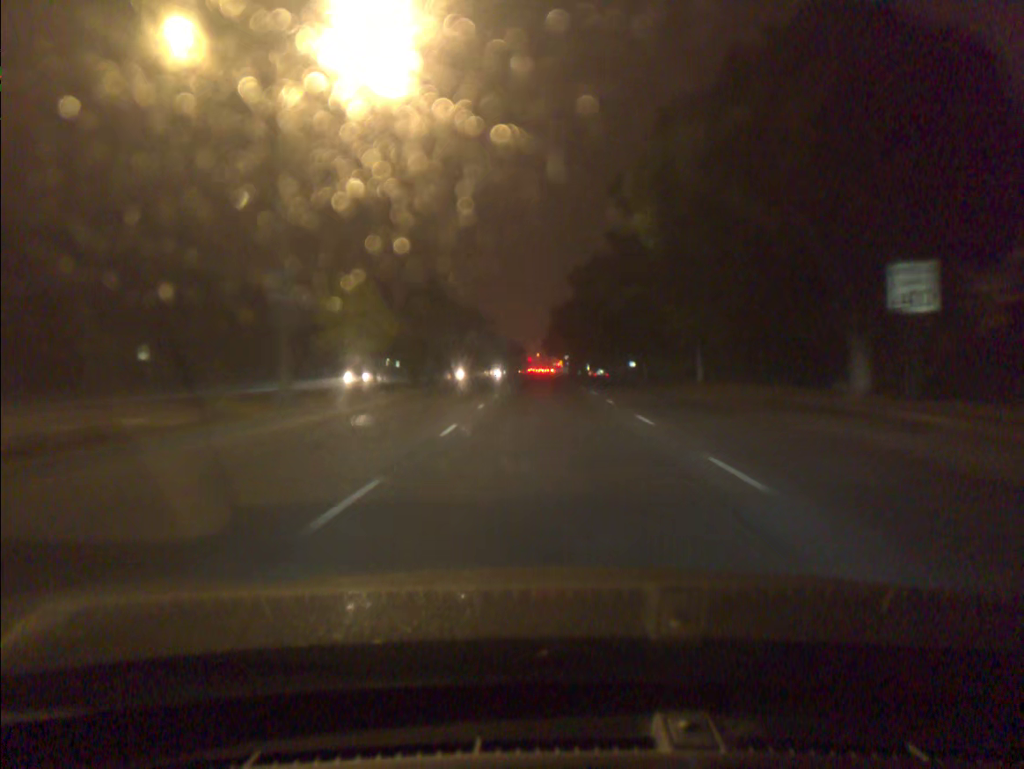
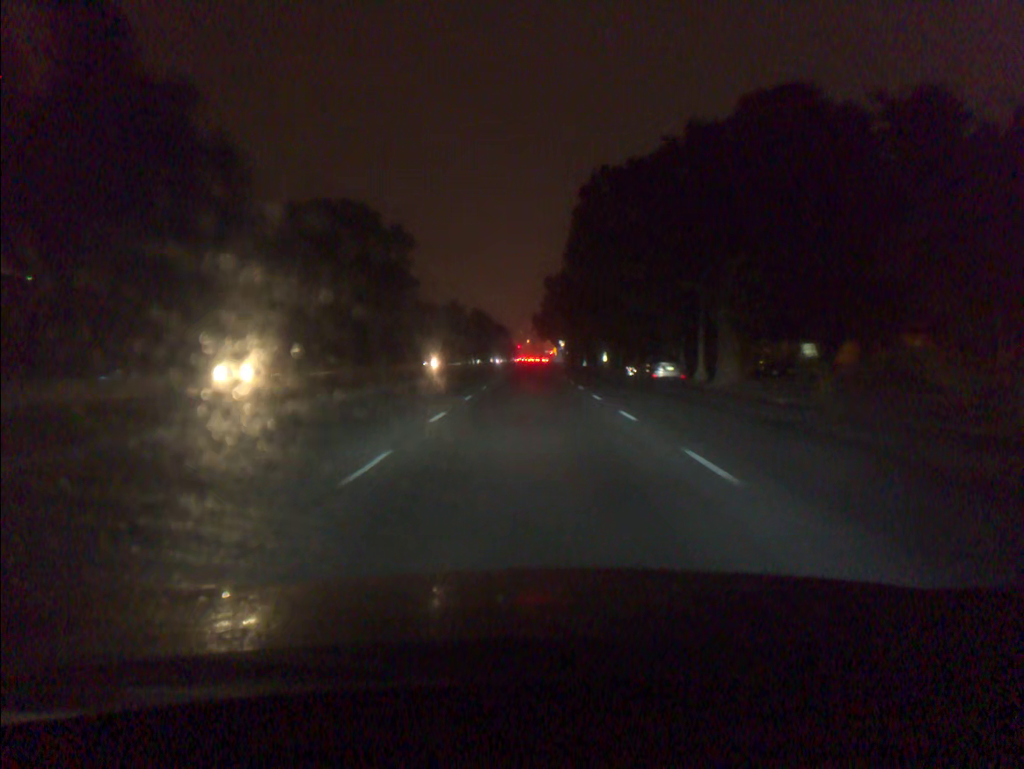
(+0.2, +49.8) m; +1°
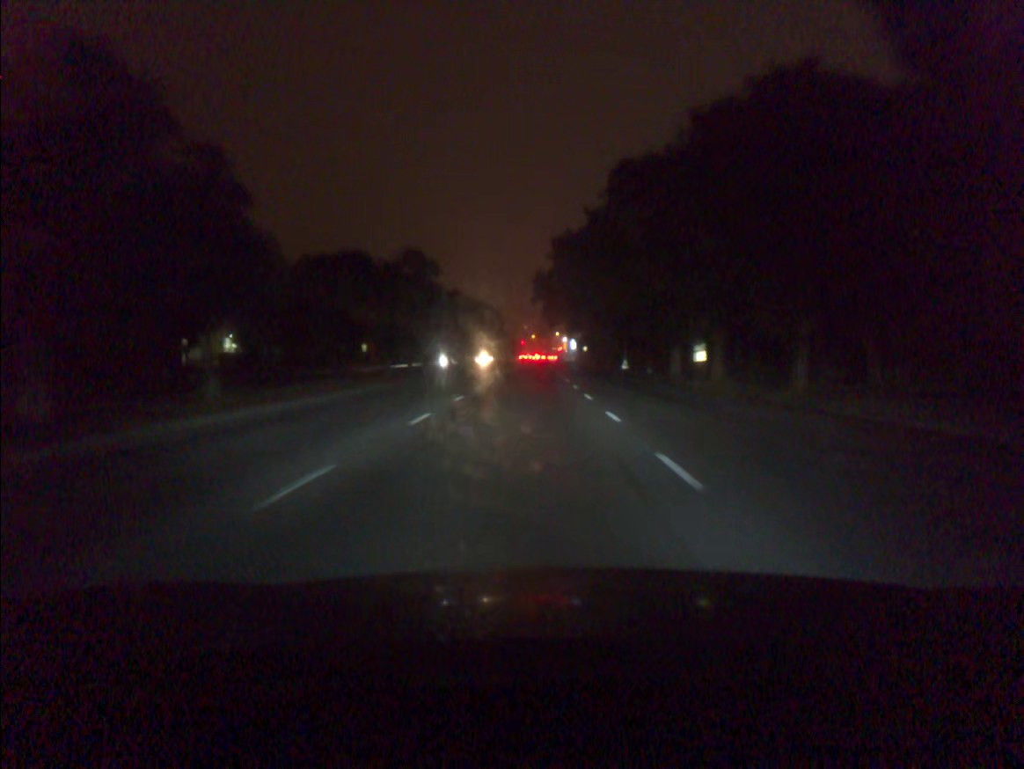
(-0.1, +50.8) m; 0°
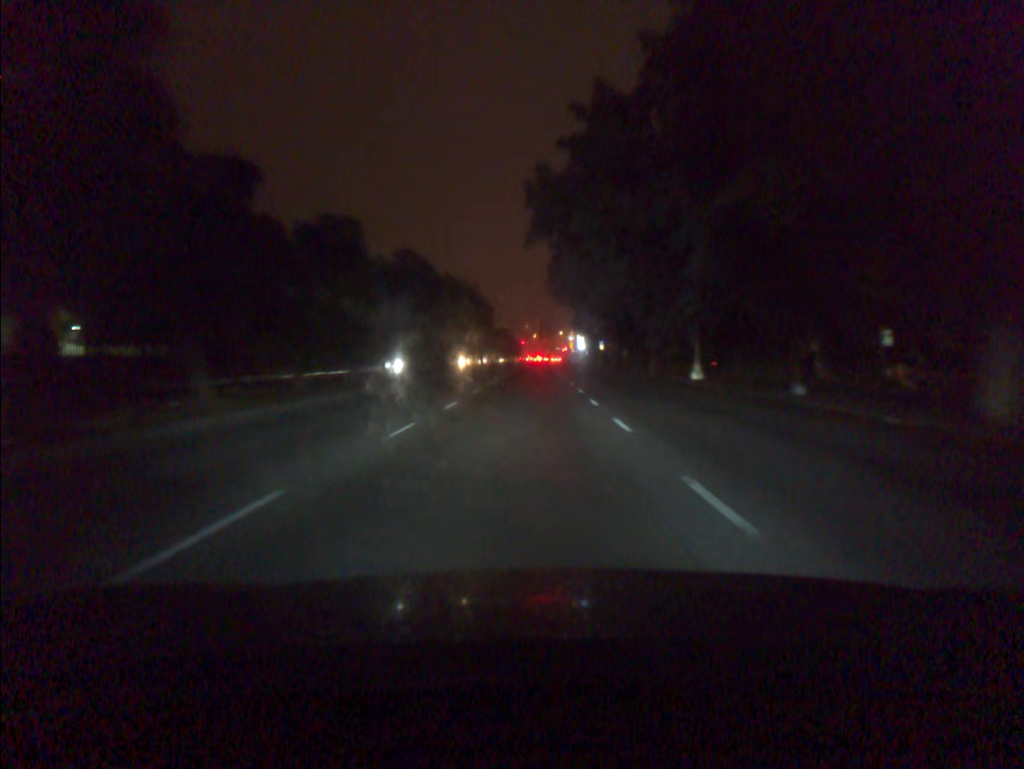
(-0.1, +30.9) m; 0°
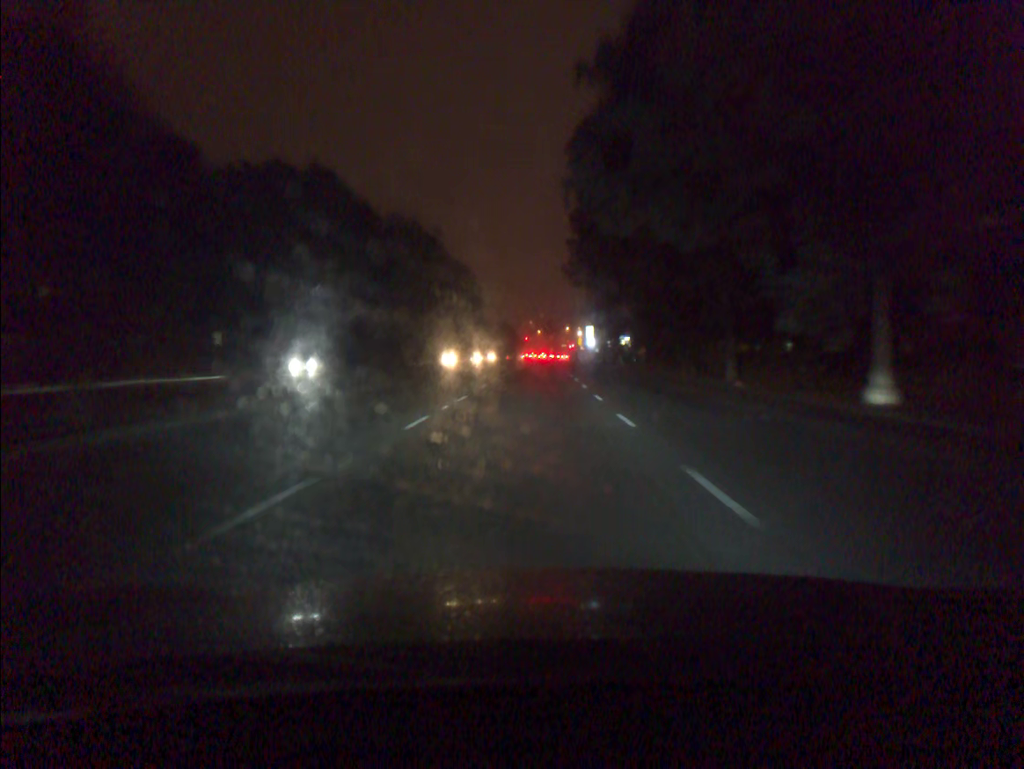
(-0.1, +20.7) m; 0°
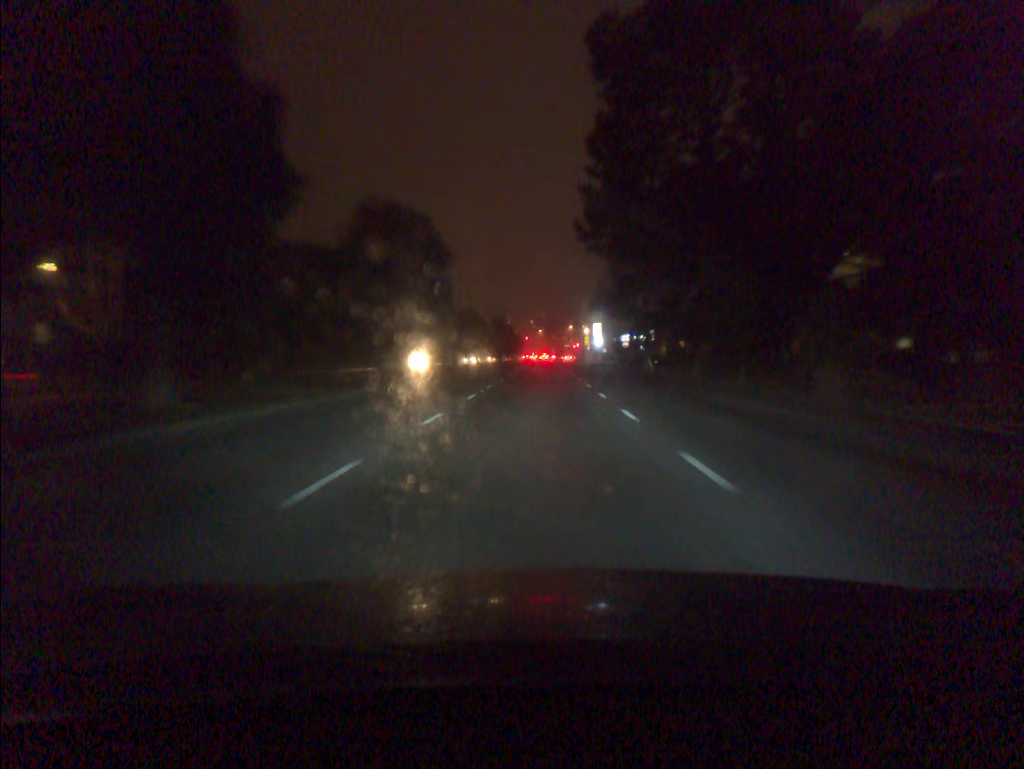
(0.0, +20.7) m; 0°
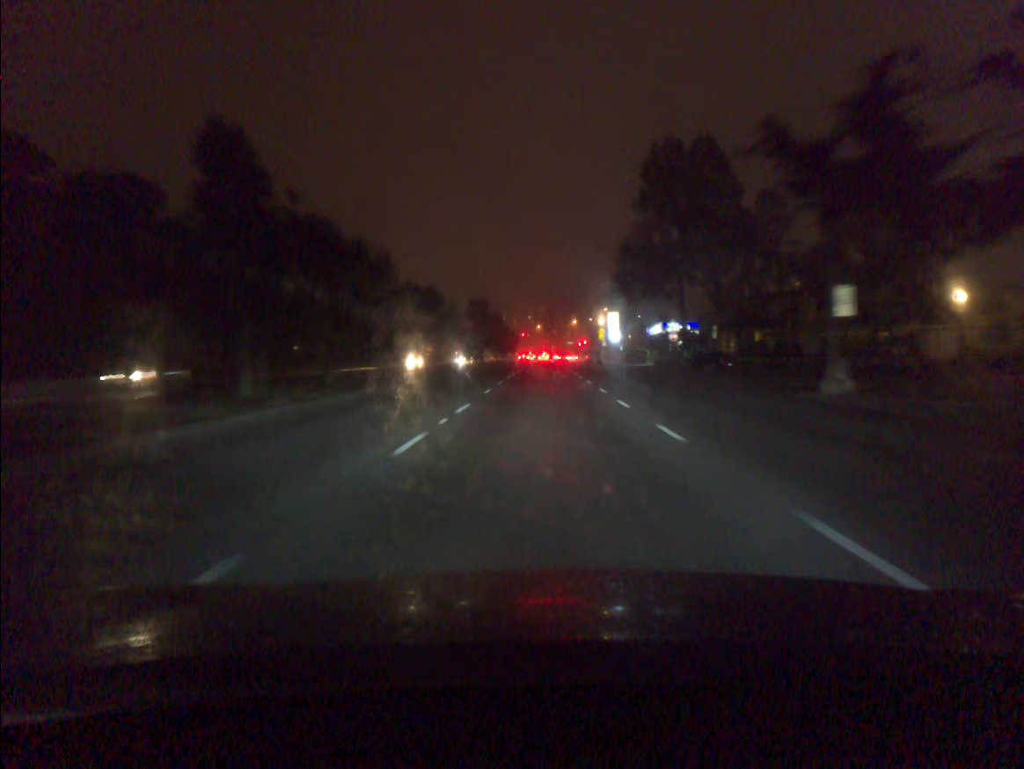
(0.0, +40.2) m; 0°
